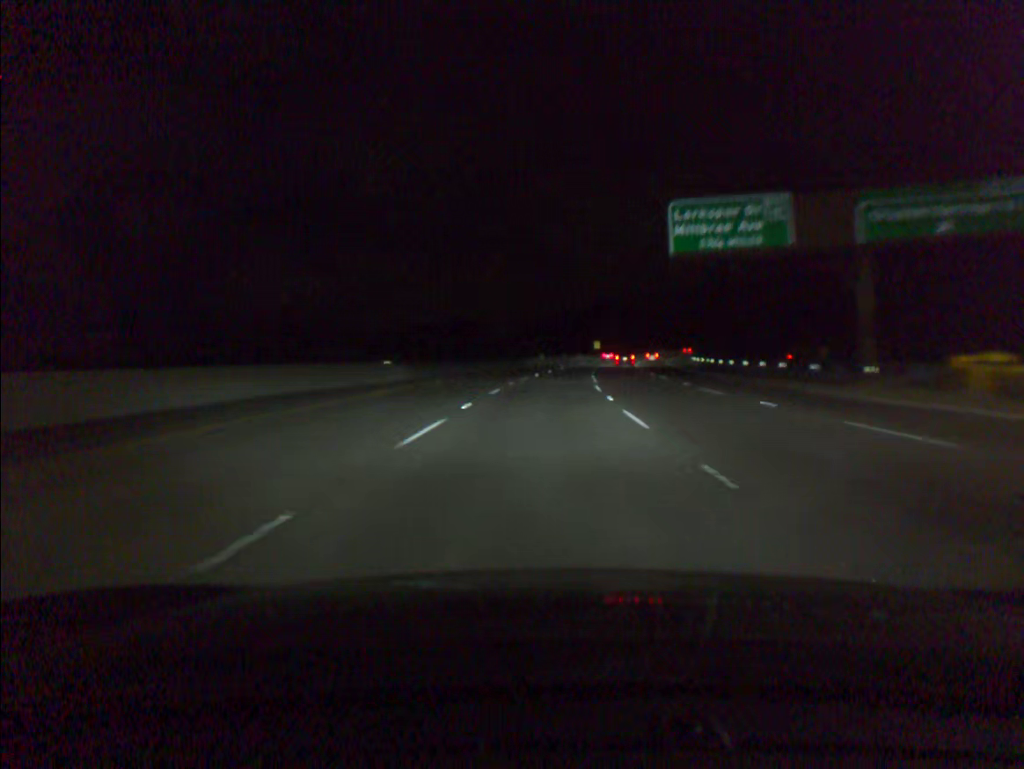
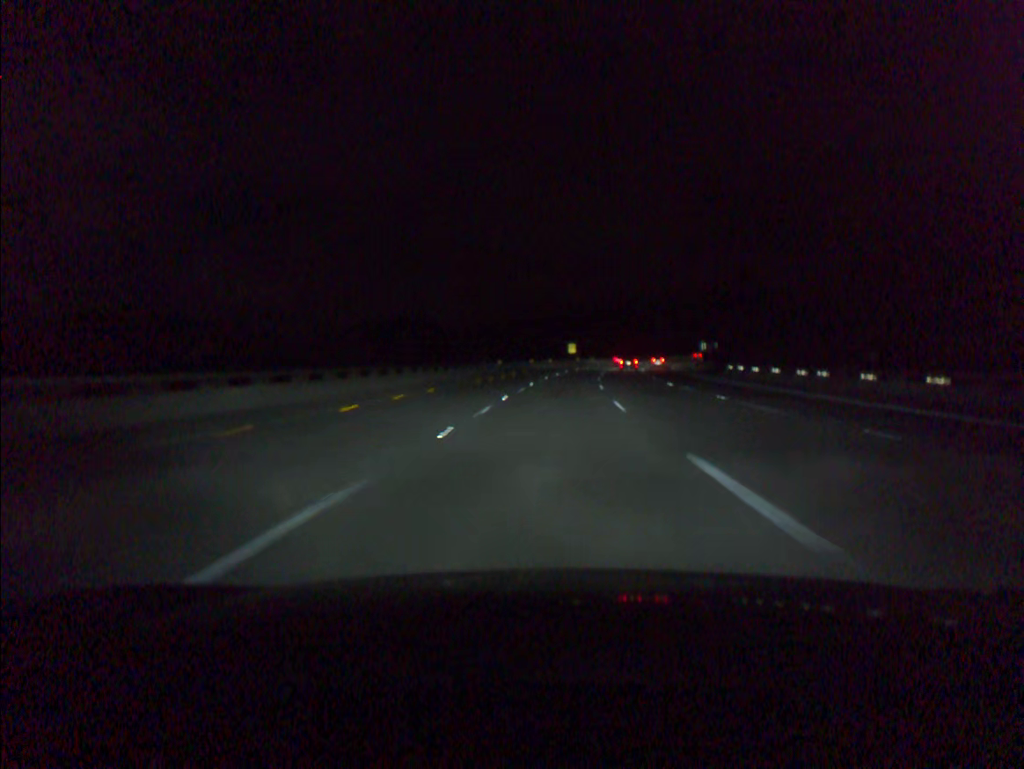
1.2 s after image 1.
(+0.8, +36.4) m; +3°
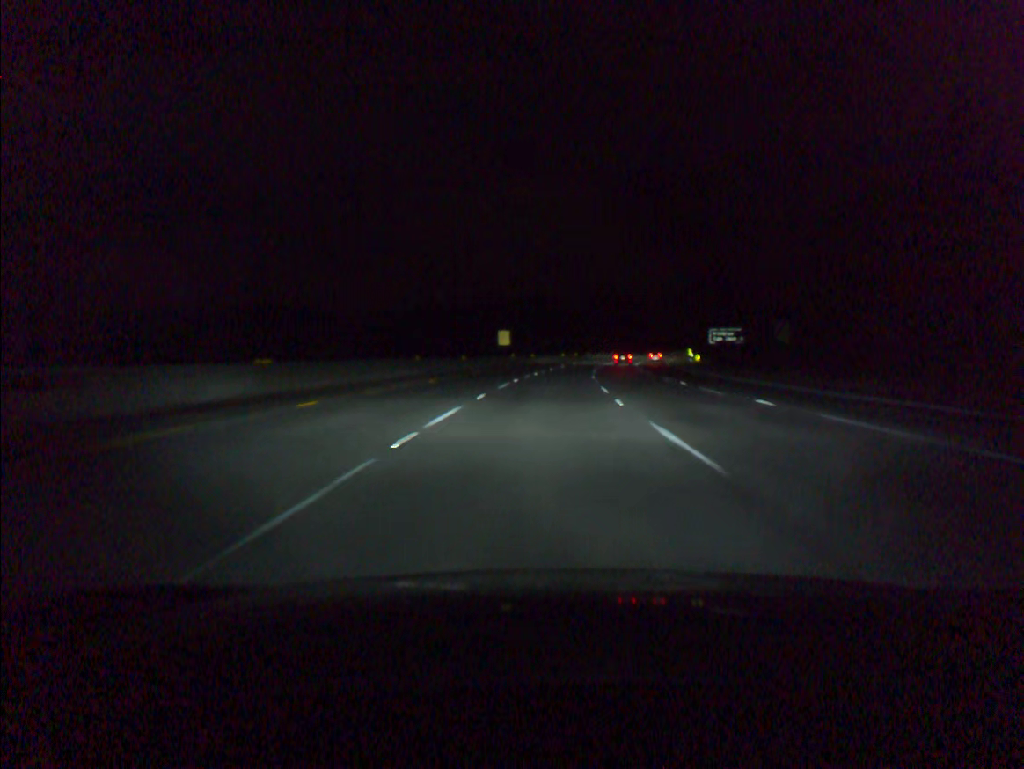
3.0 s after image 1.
(+2.4, +54.7) m; +5°
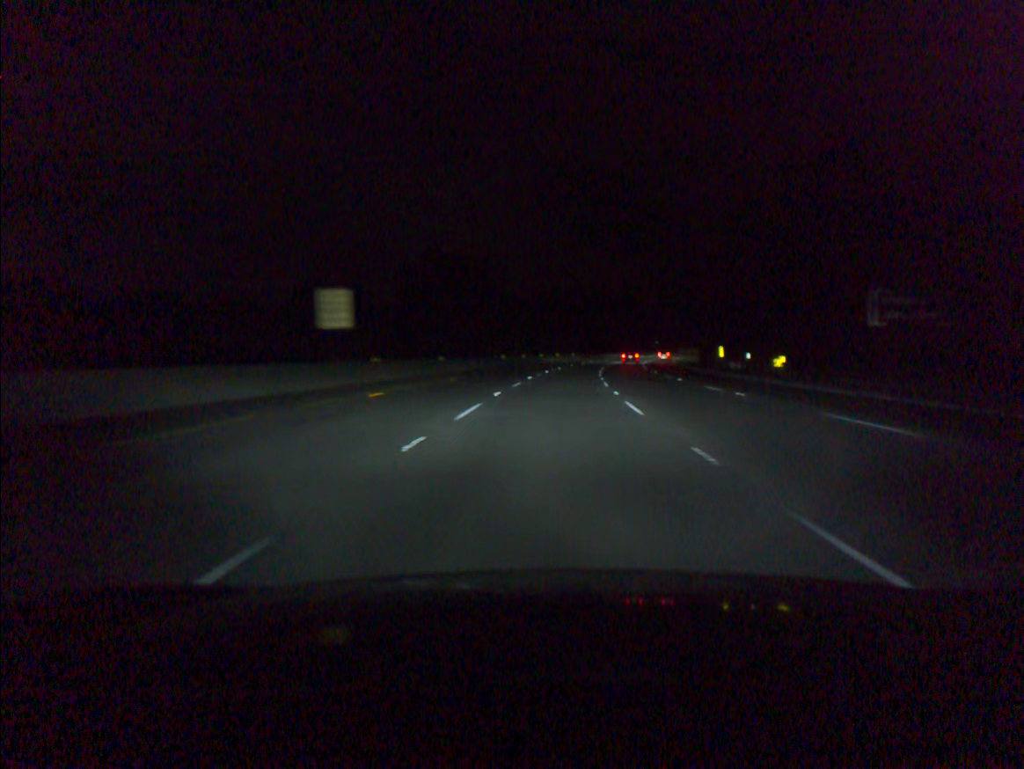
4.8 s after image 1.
(+1.9, +54.6) m; +4°
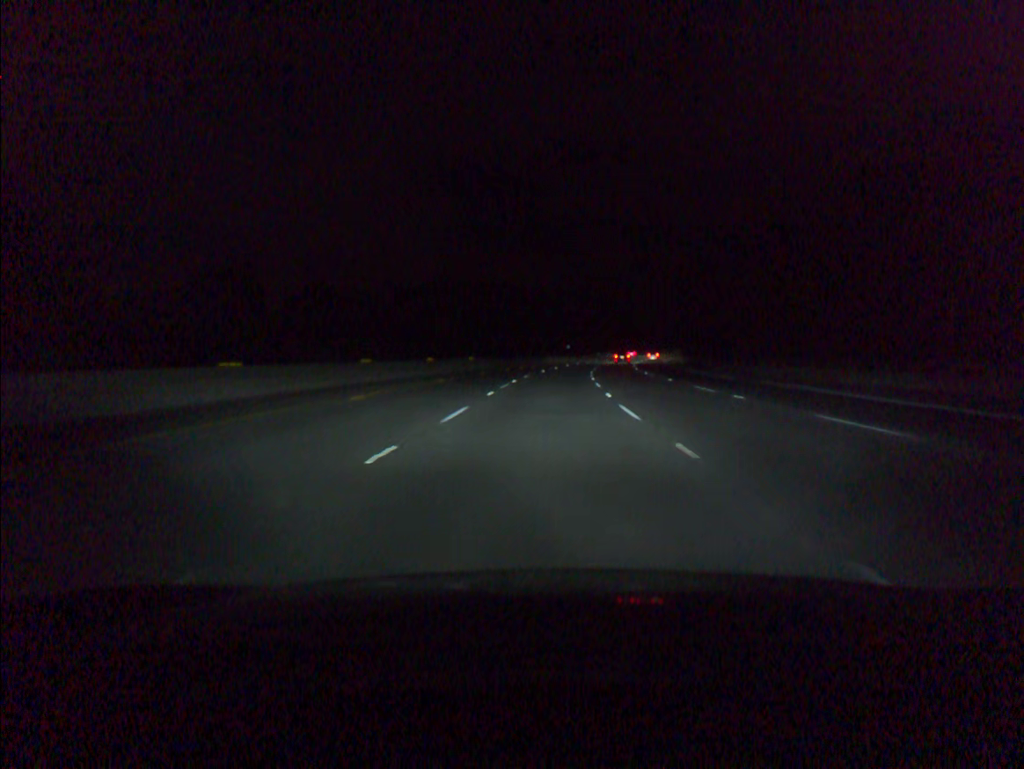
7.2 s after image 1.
(+4.2, +72.8) m; +7°
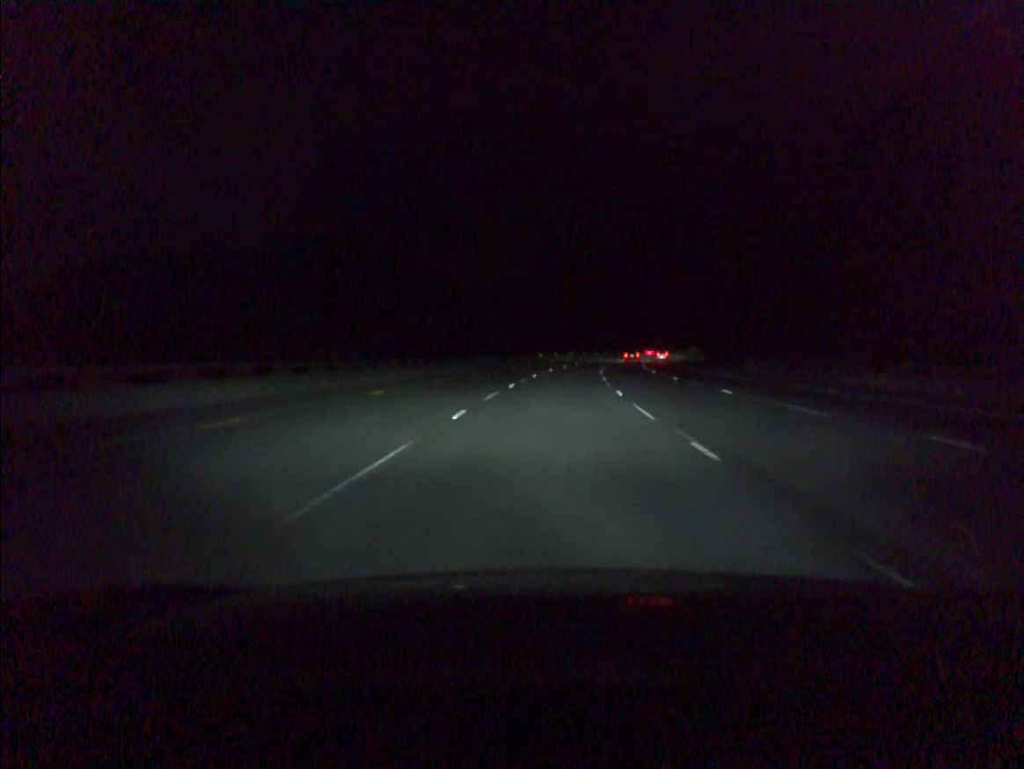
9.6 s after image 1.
(+3.3, +73.0) m; +5°
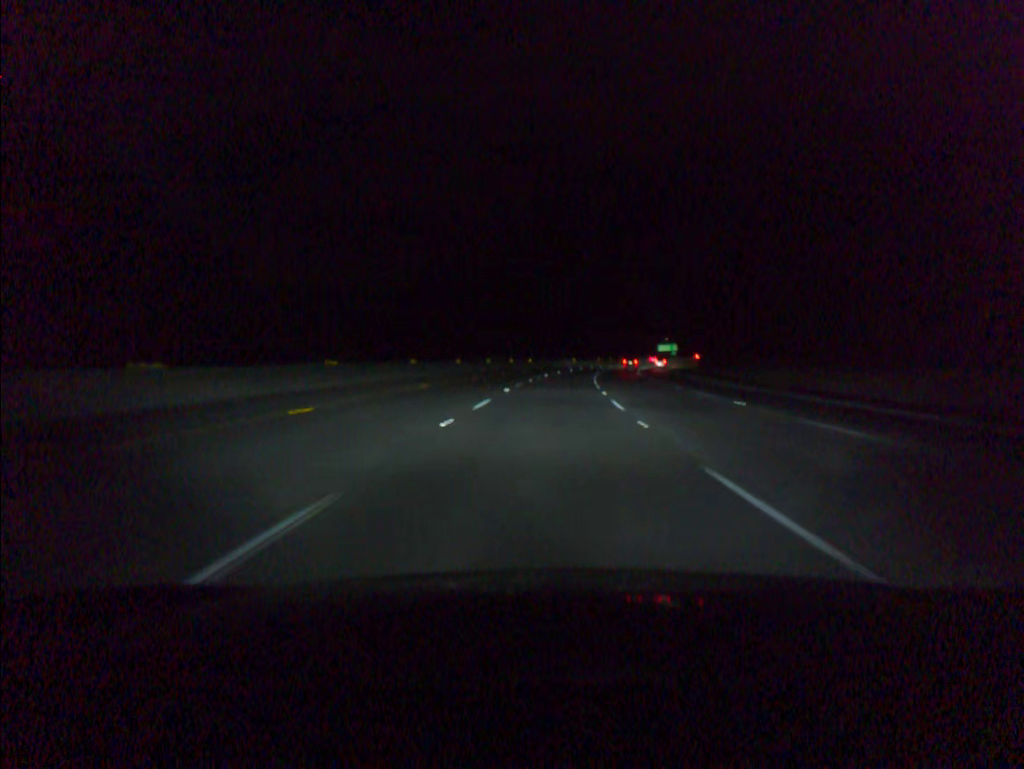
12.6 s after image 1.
(+6.5, +91.0) m; +8°
